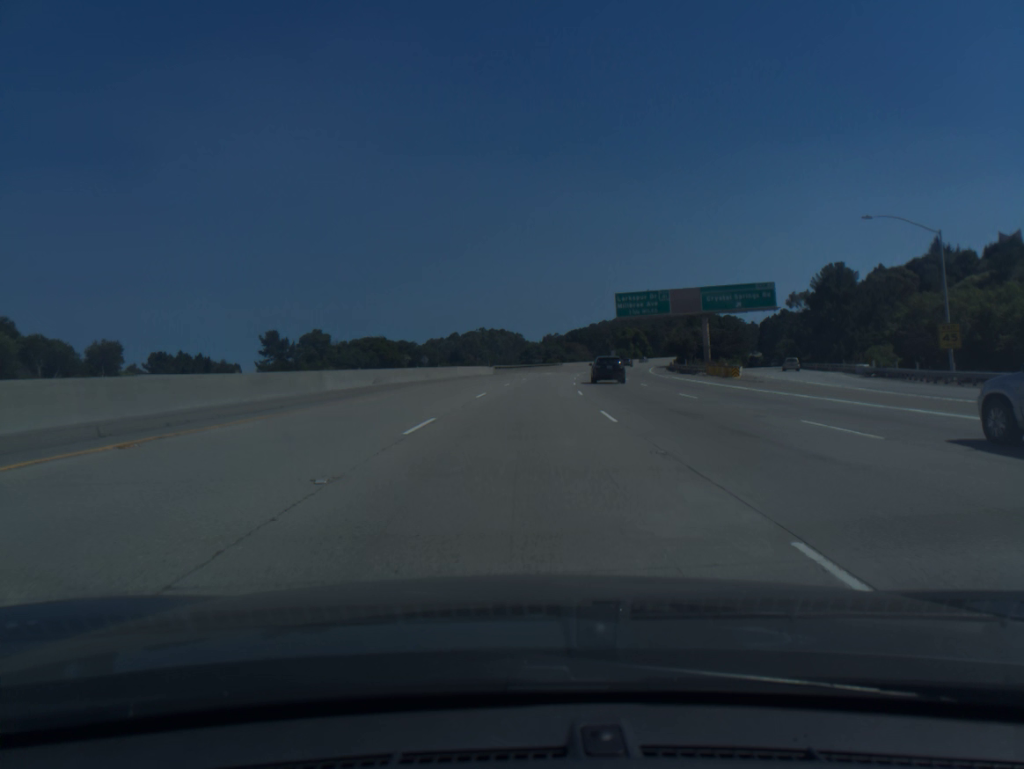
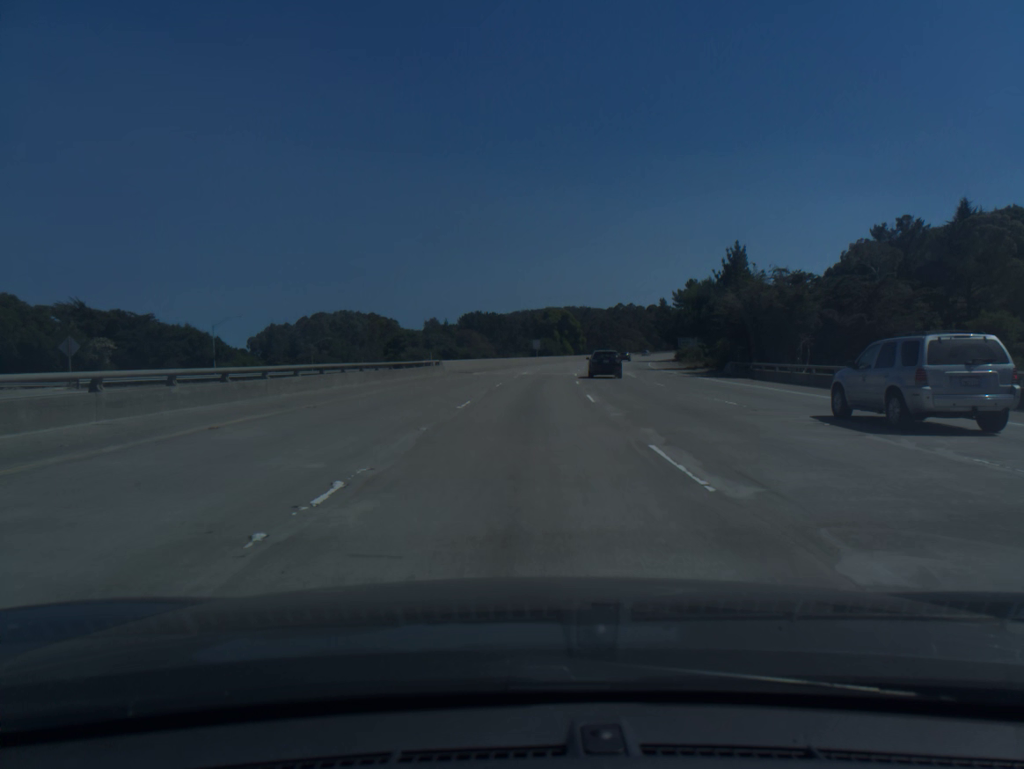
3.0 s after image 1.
(+5.9, +93.1) m; +7°
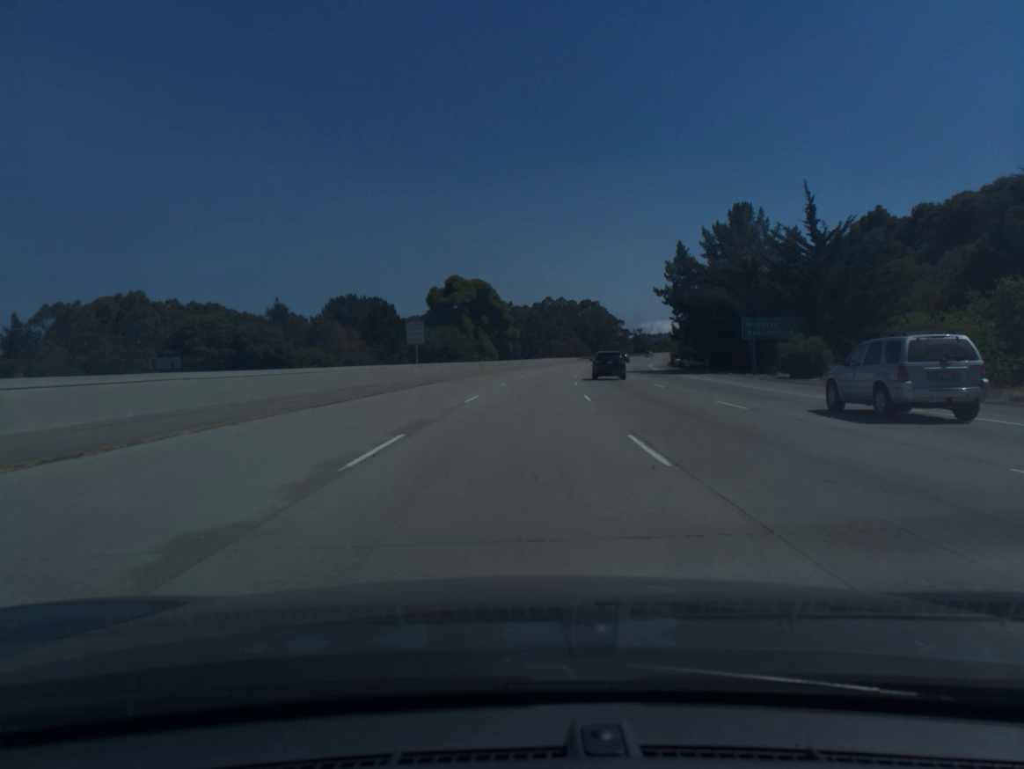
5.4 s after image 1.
(+4.5, +74.9) m; +7°
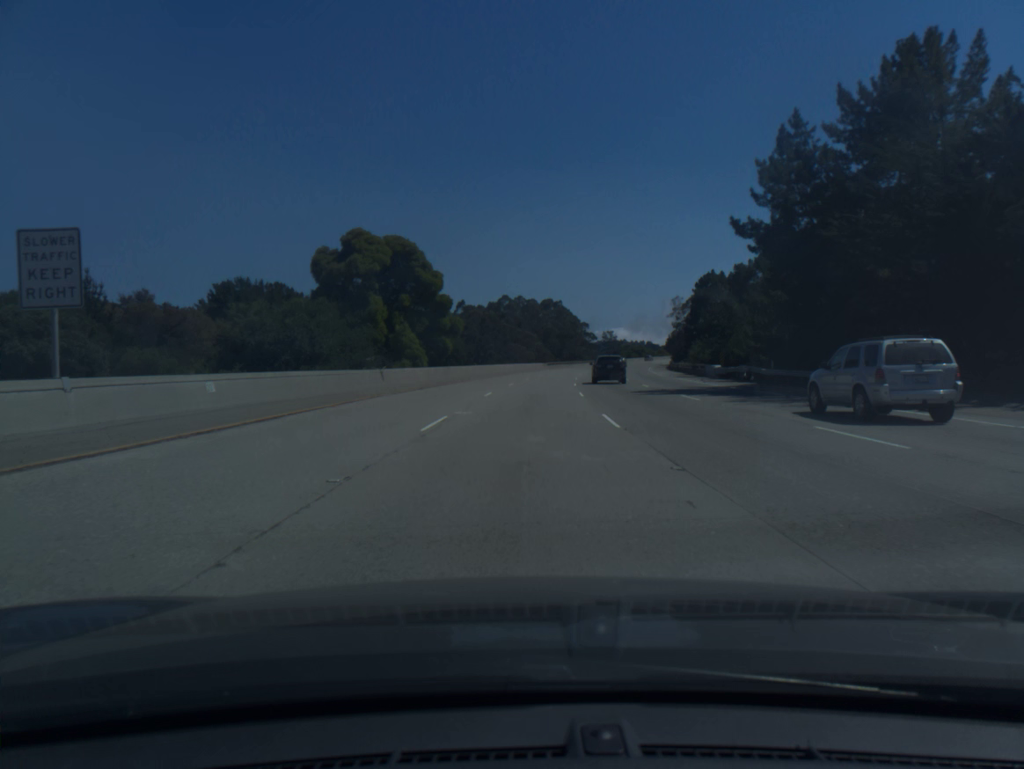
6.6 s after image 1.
(+1.0, +37.6) m; +3°
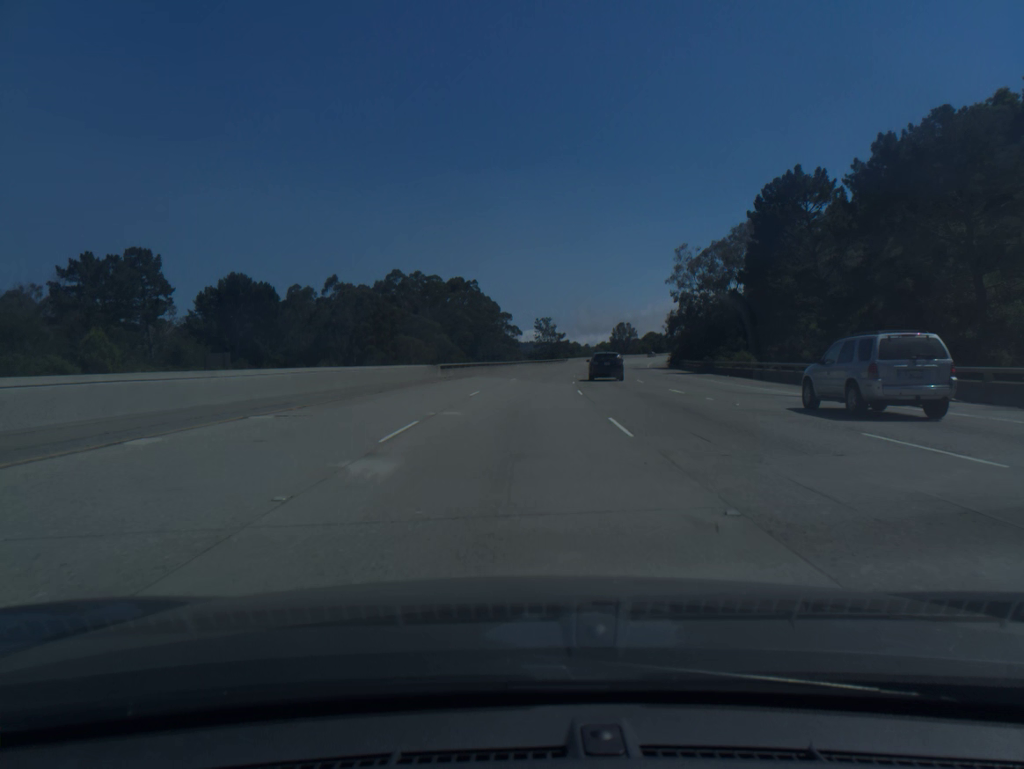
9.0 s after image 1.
(+4.2, +75.1) m; +6°
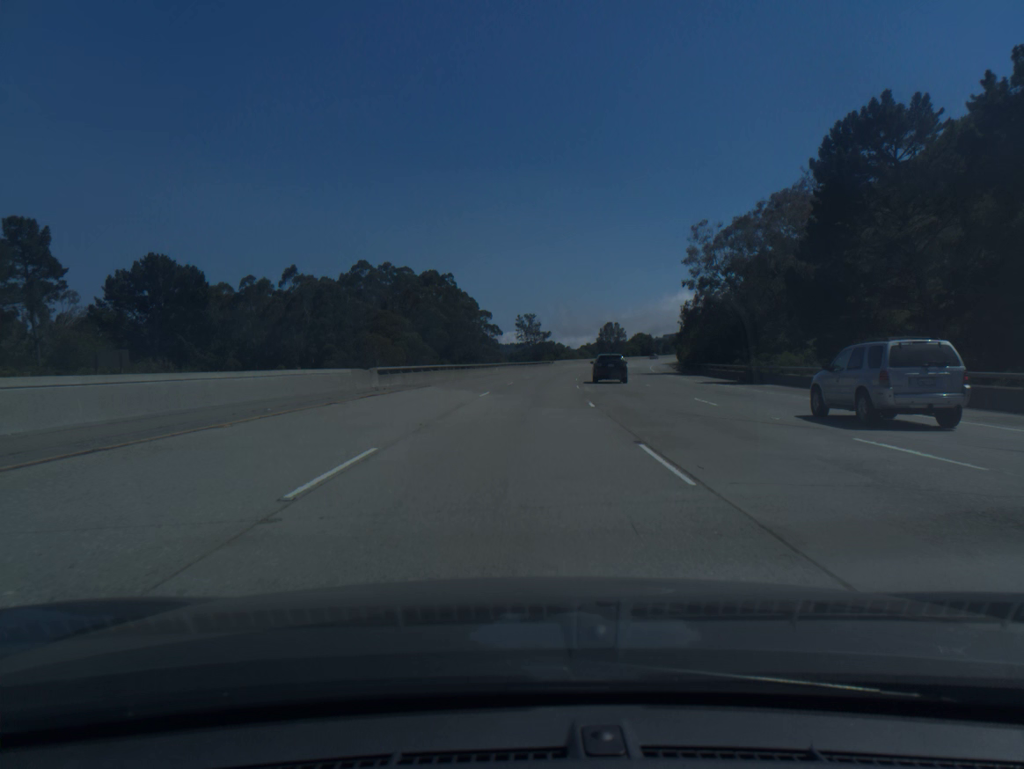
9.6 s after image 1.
(+0.2, +18.8) m; +1°
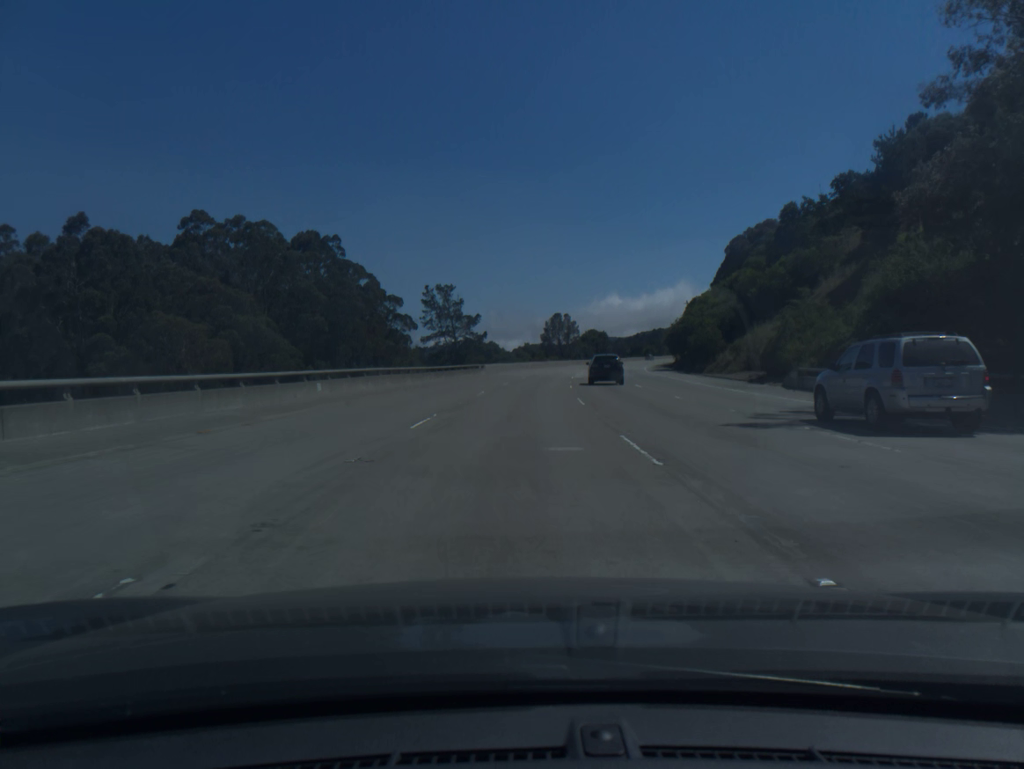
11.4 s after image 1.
(+2.6, +56.3) m; +5°
